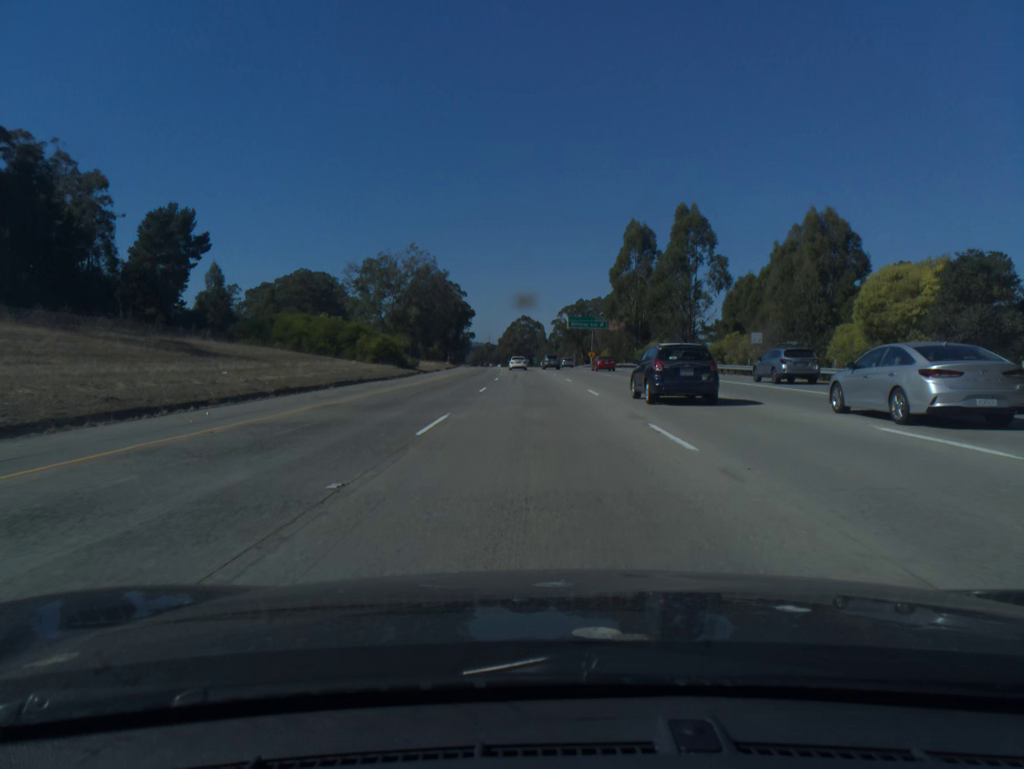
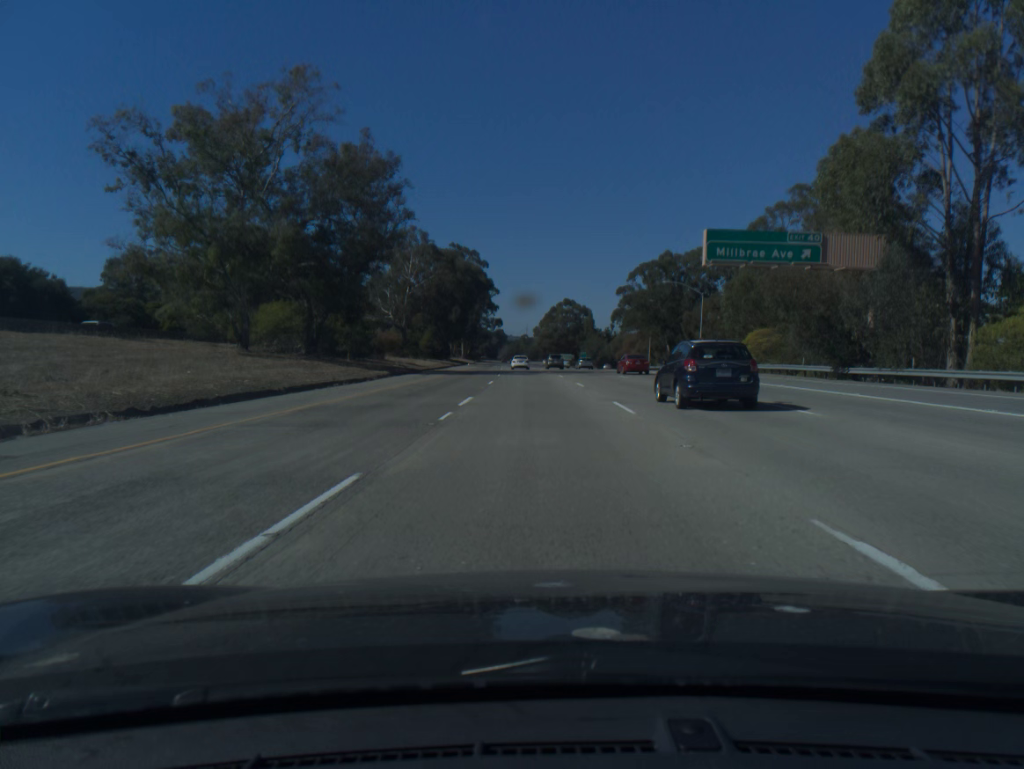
(-2.2, +81.4) m; -3°
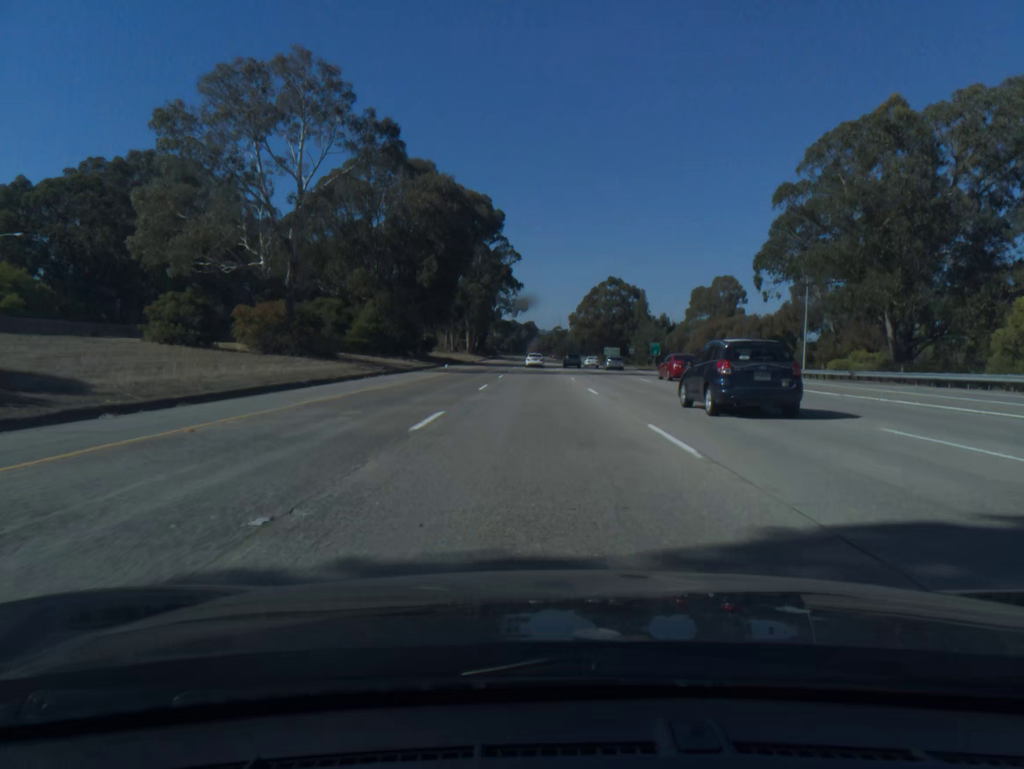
(-1.3, +65.0) m; -2°
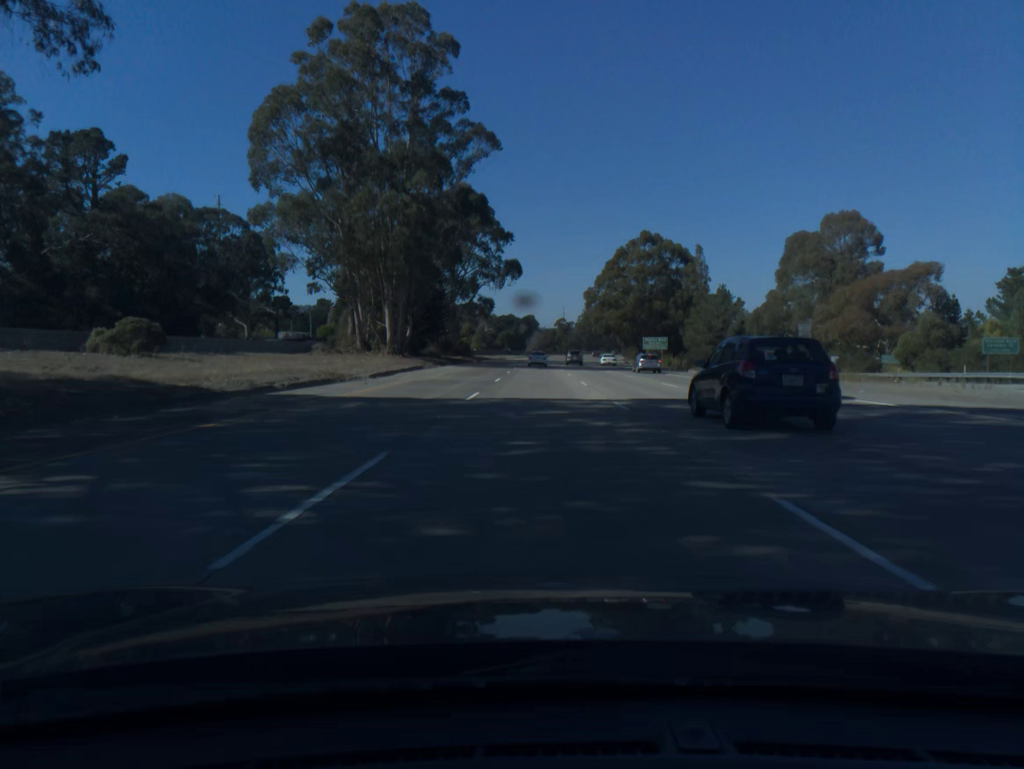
(-0.7, +79.8) m; 0°
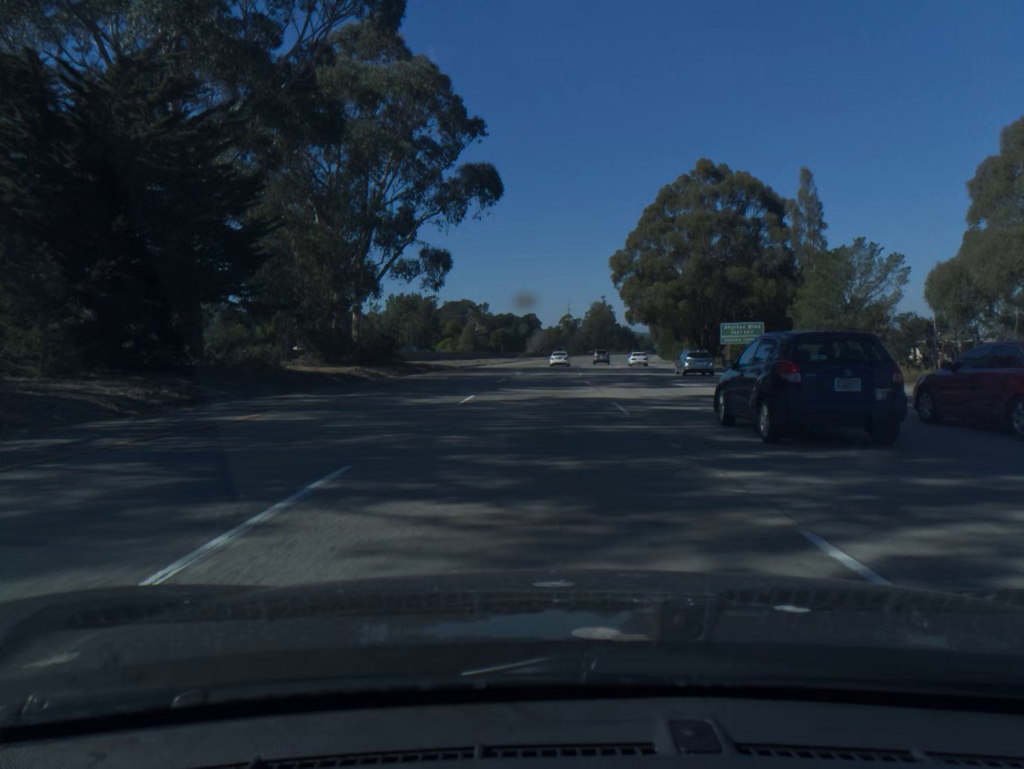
(0.0, +59.6) m; 0°
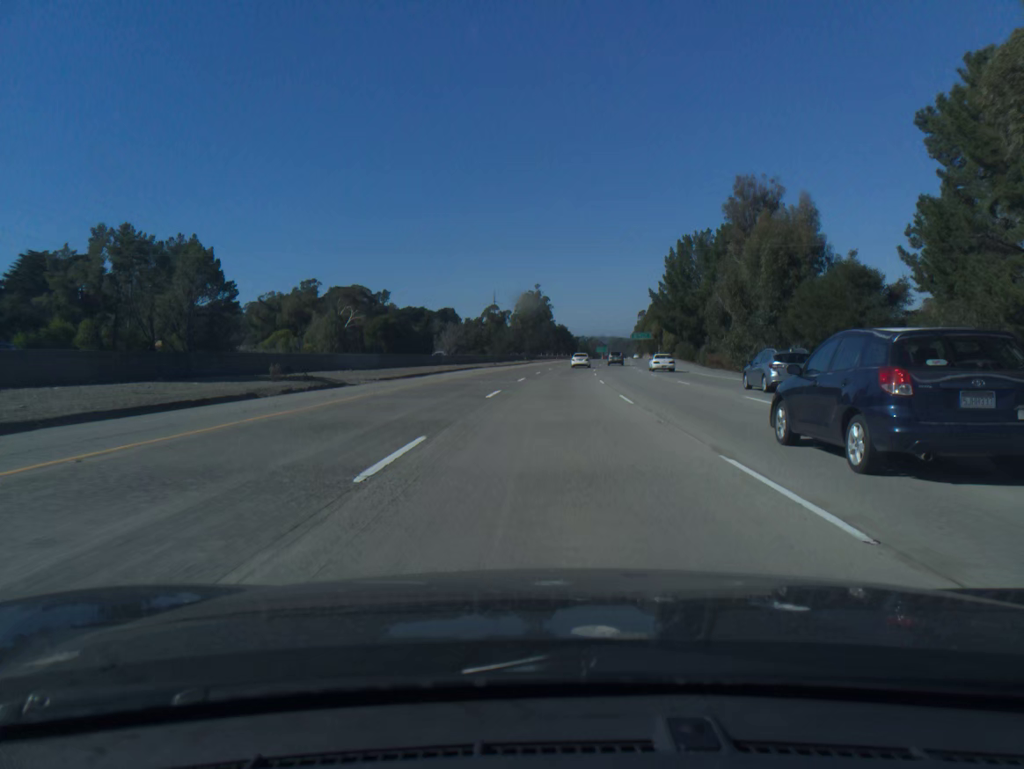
(+3.4, +99.1) m; +5°
